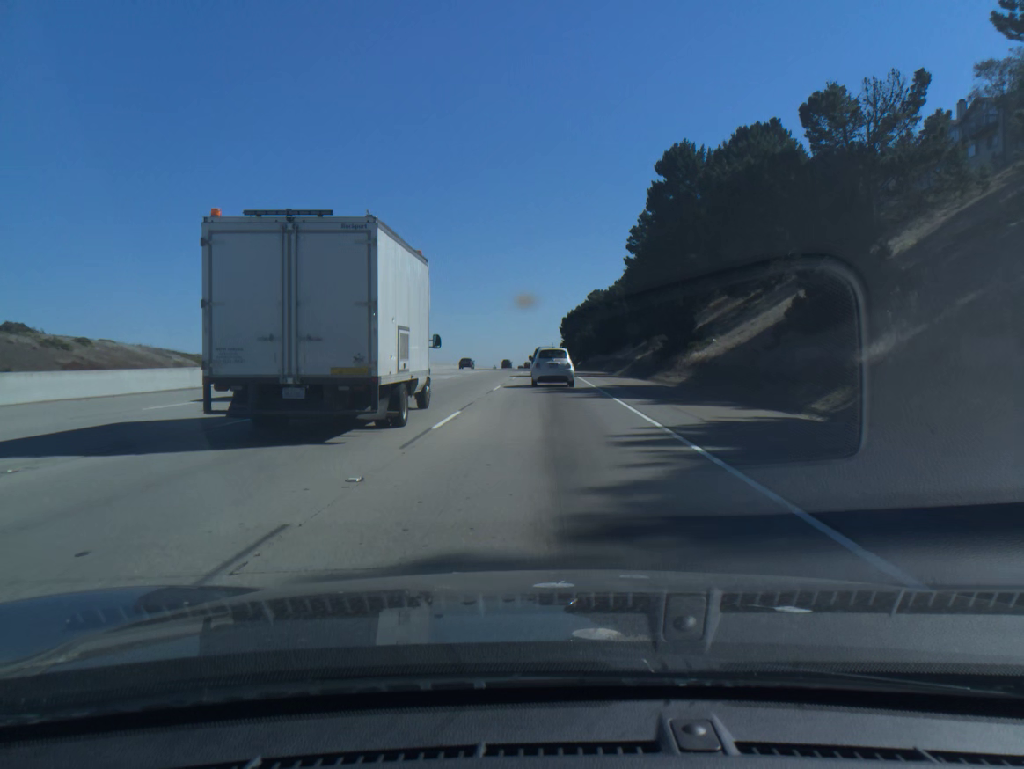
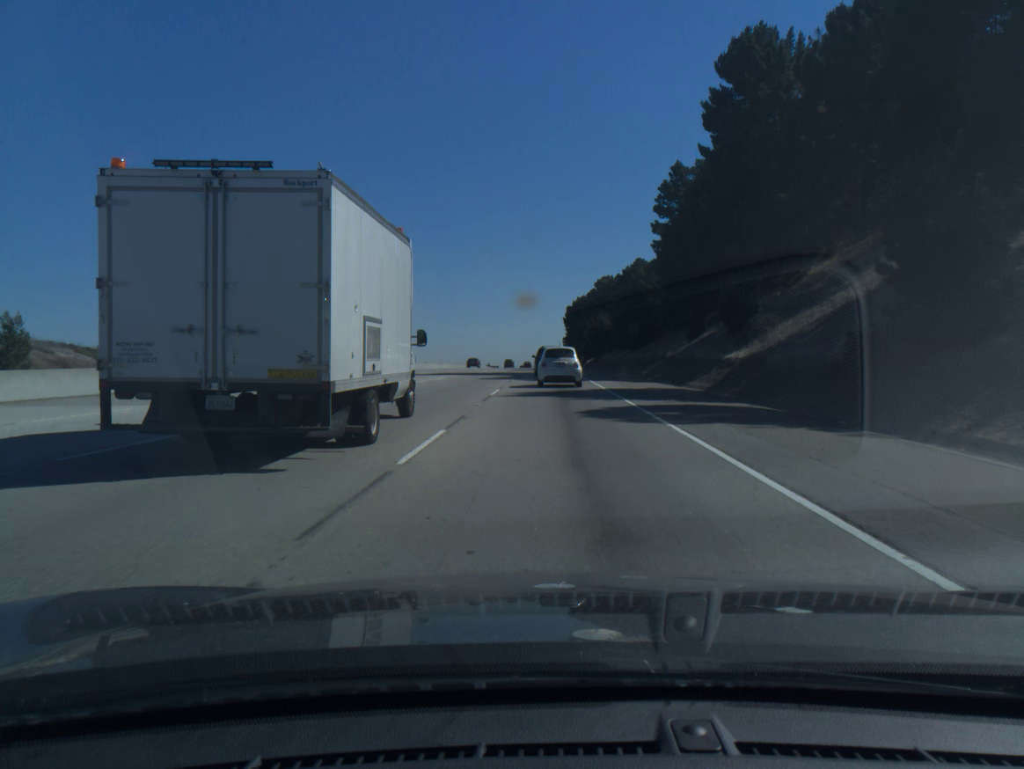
(0.0, +33.5) m; 0°
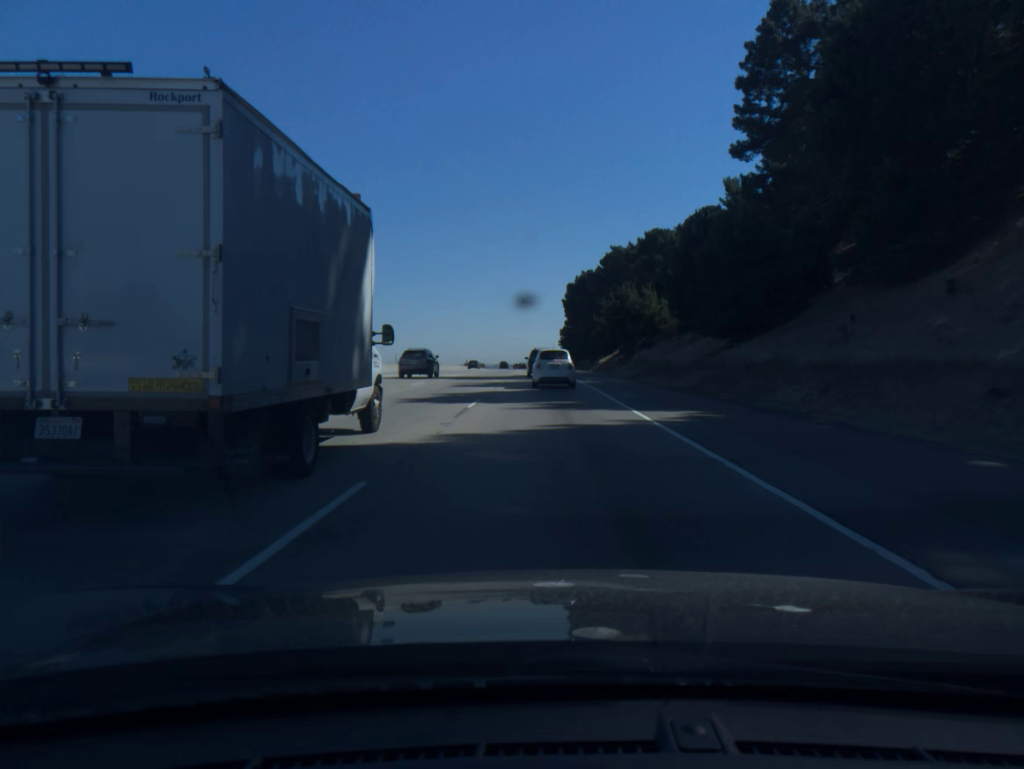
(+0.3, +49.2) m; 0°
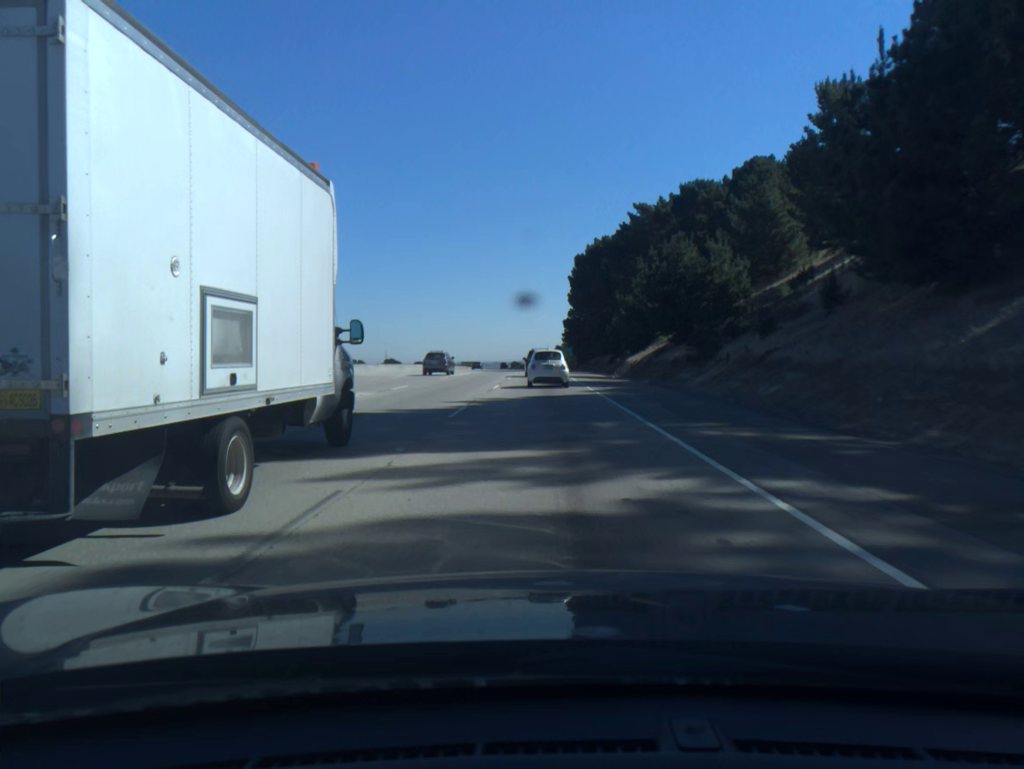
(0.0, +32.7) m; 0°
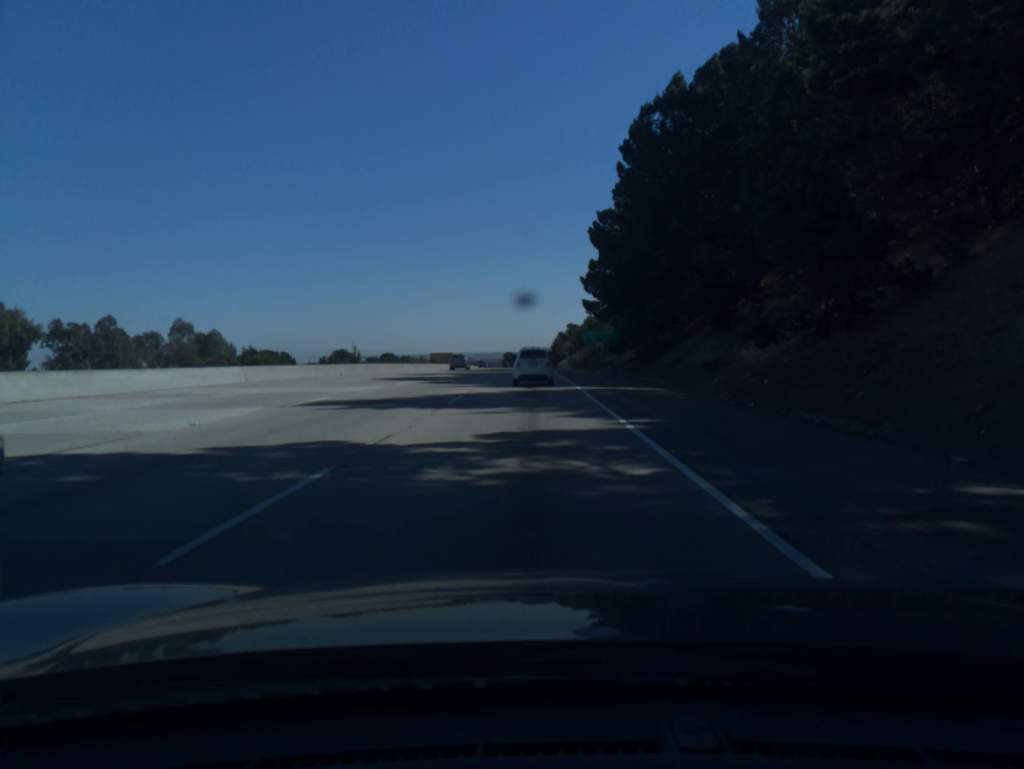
(0.0, +83.9) m; 0°
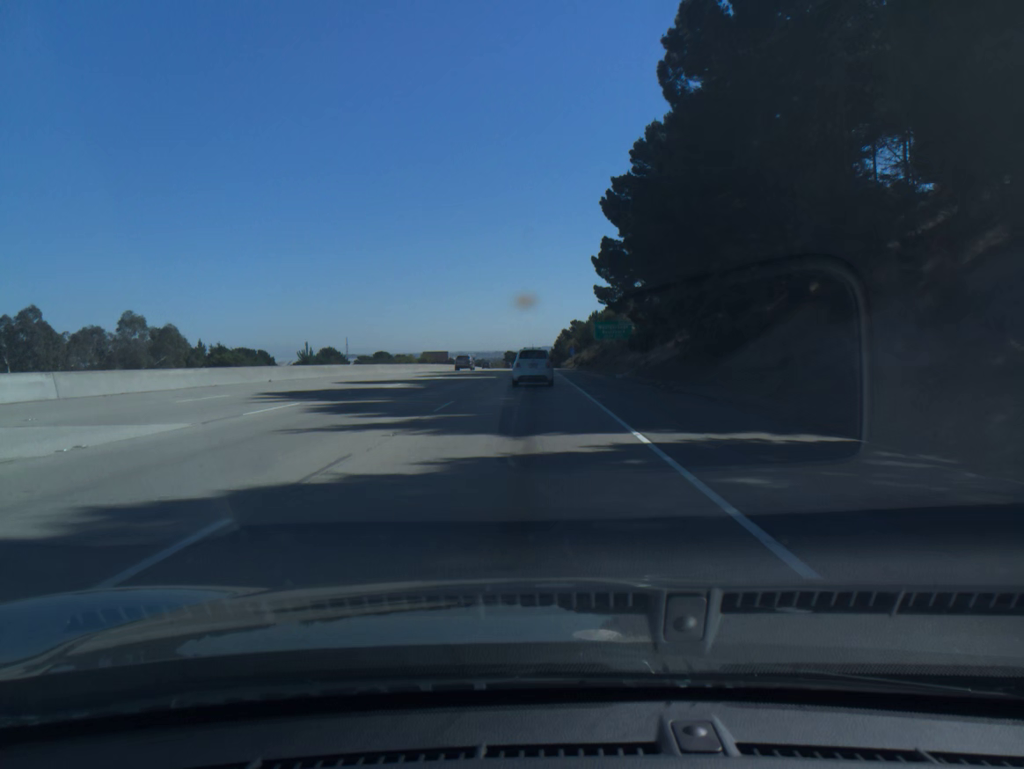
(0.0, +17.1) m; 0°
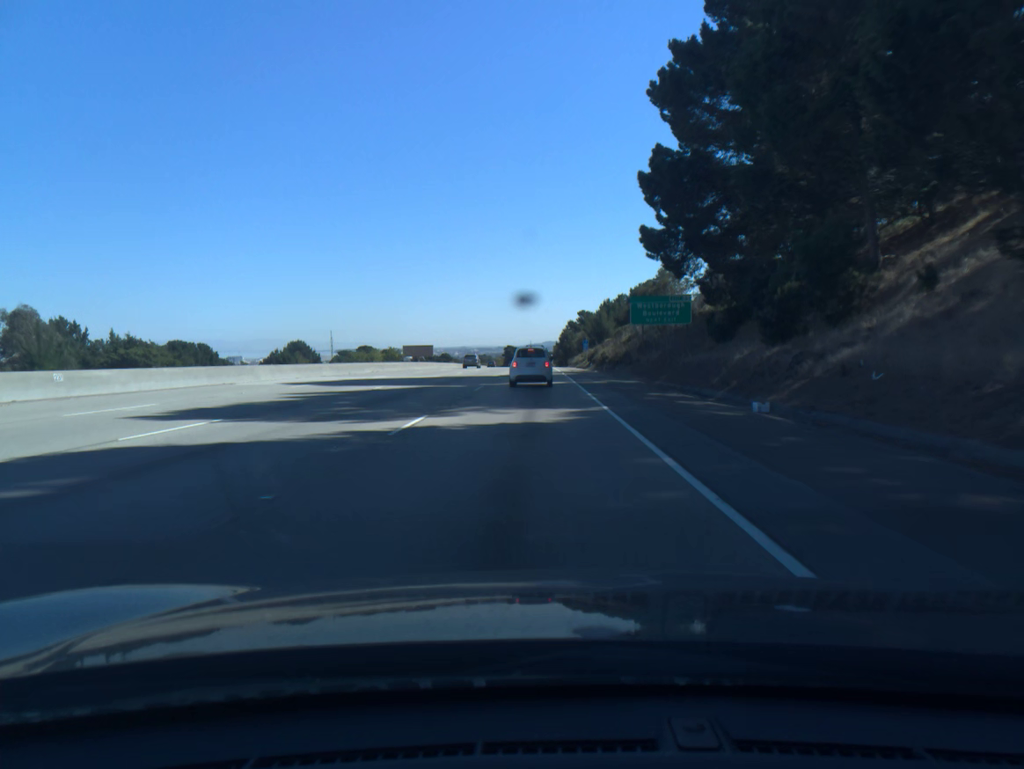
(-0.1, +34.2) m; 0°
